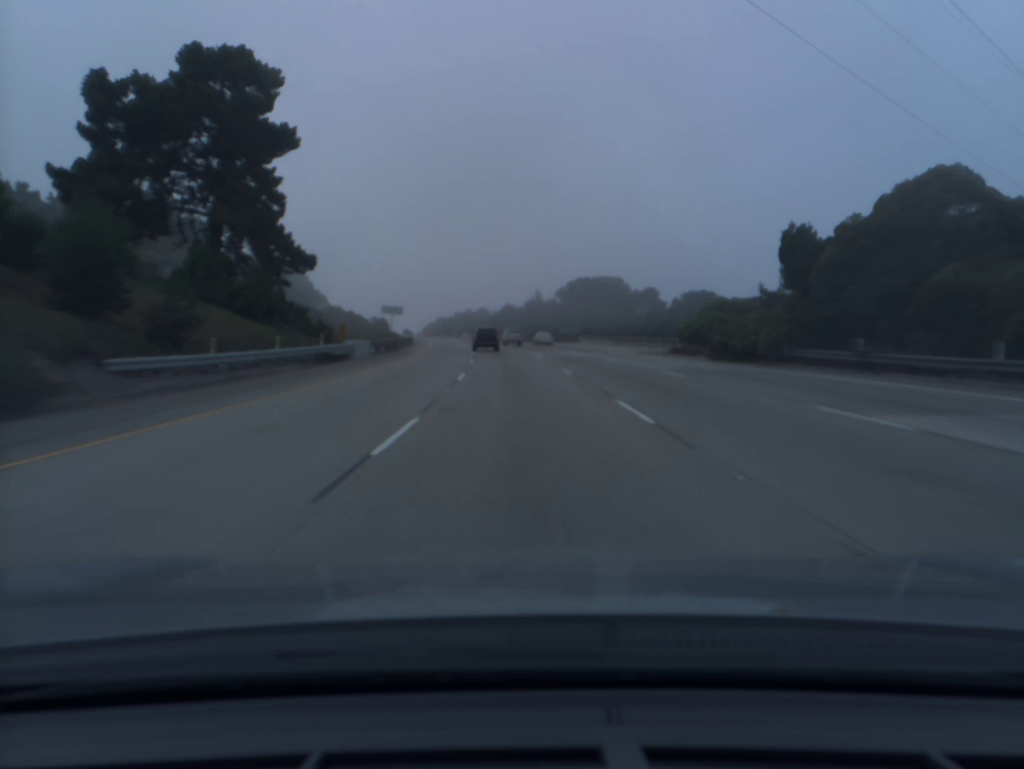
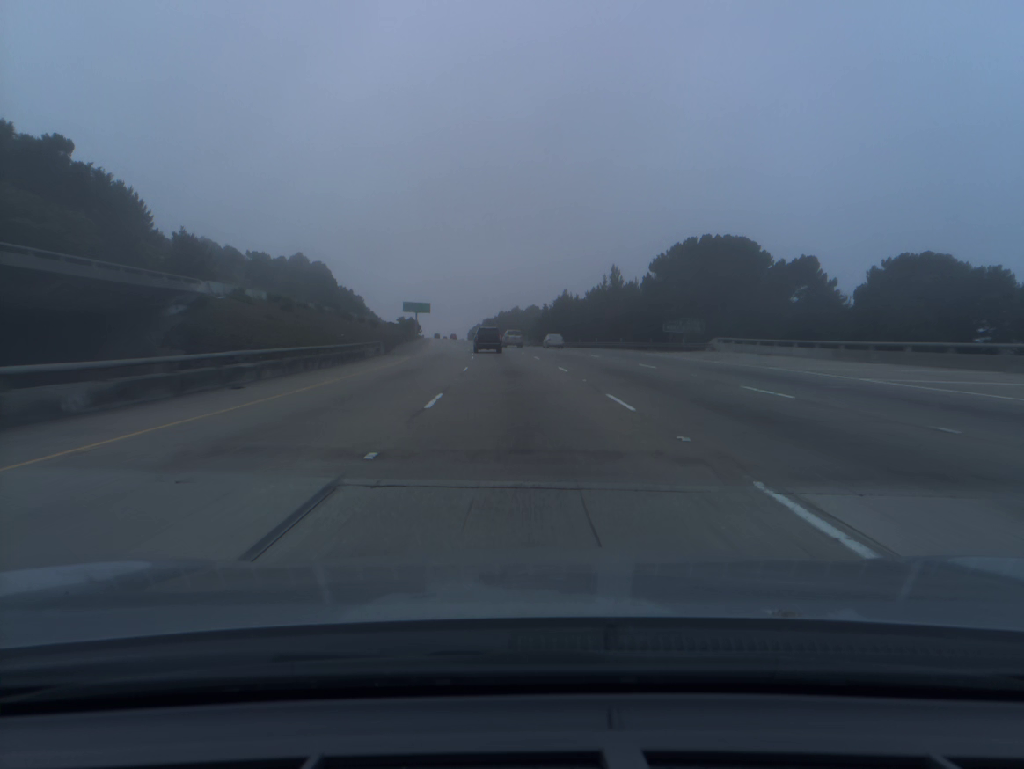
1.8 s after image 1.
(-1.7, +52.6) m; -4°
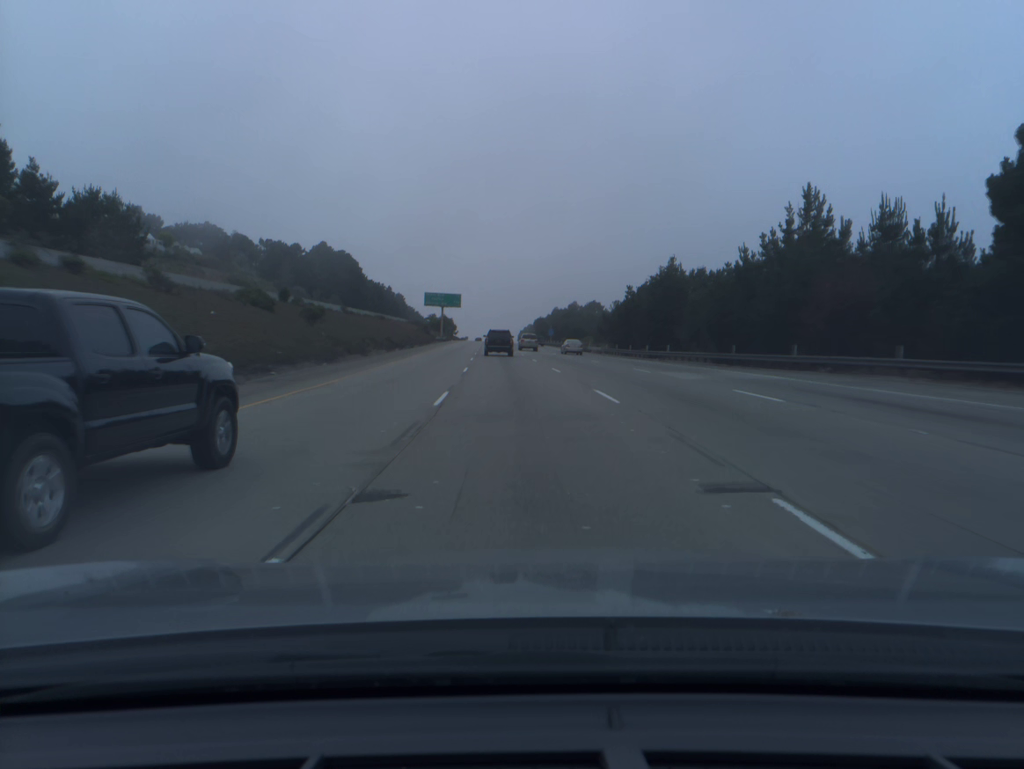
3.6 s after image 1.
(-1.8, +51.9) m; -4°
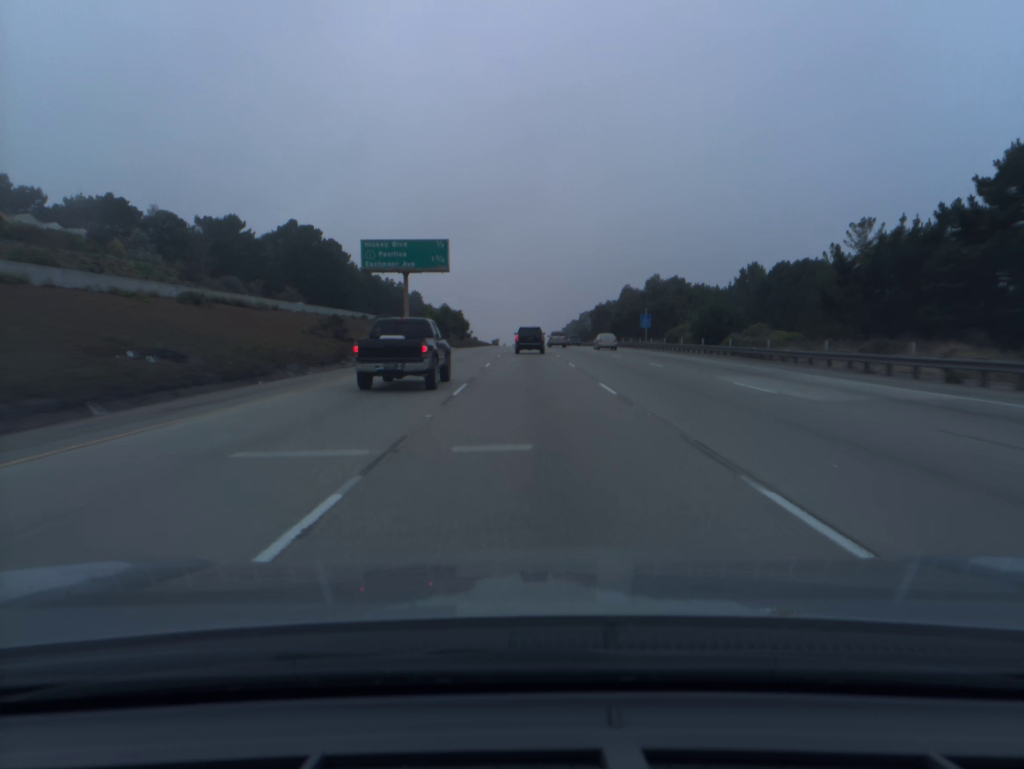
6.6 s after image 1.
(-3.0, +85.6) m; -3°
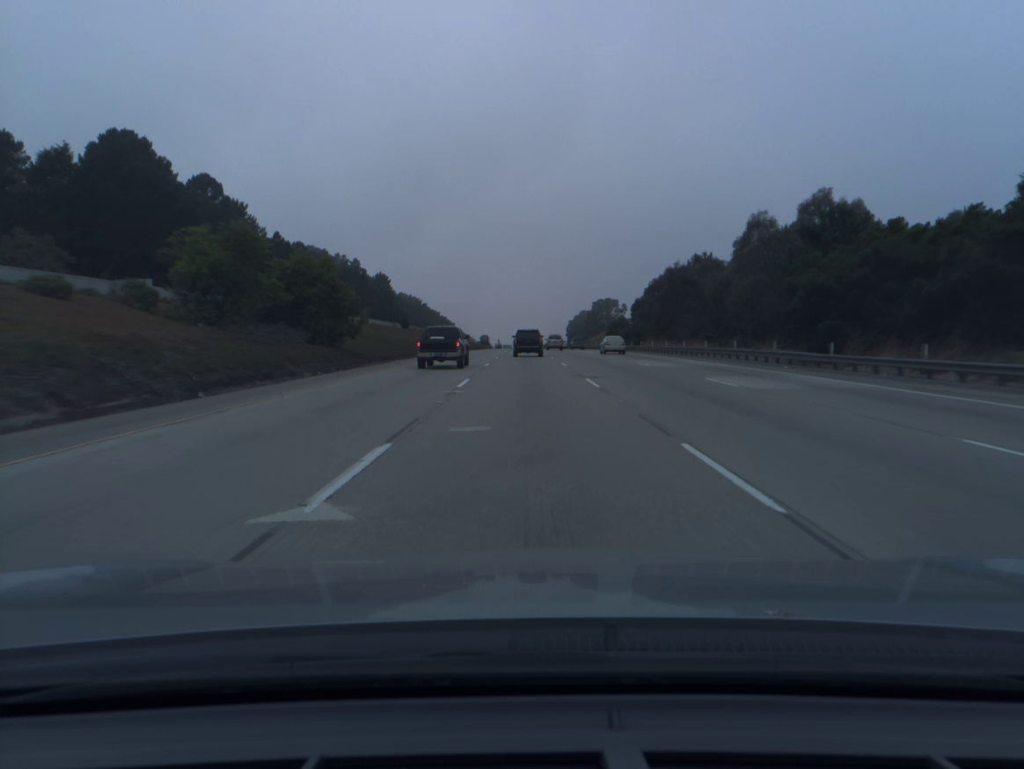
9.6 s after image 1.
(+0.3, +84.8) m; 0°
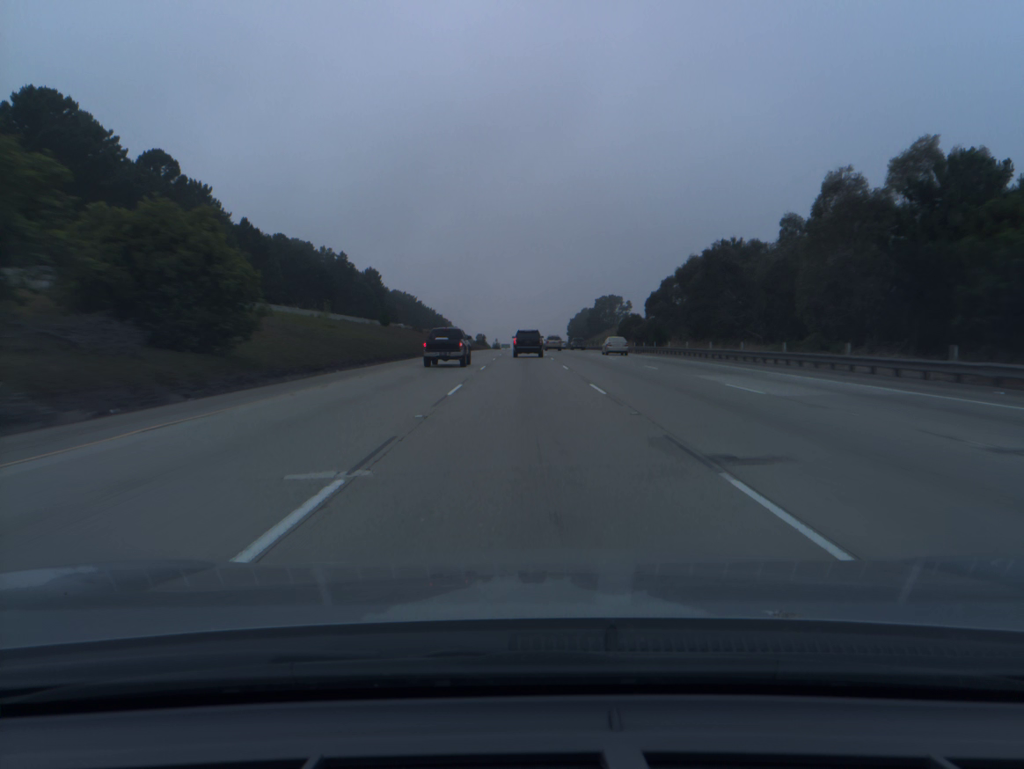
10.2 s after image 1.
(0.0, +16.9) m; 0°
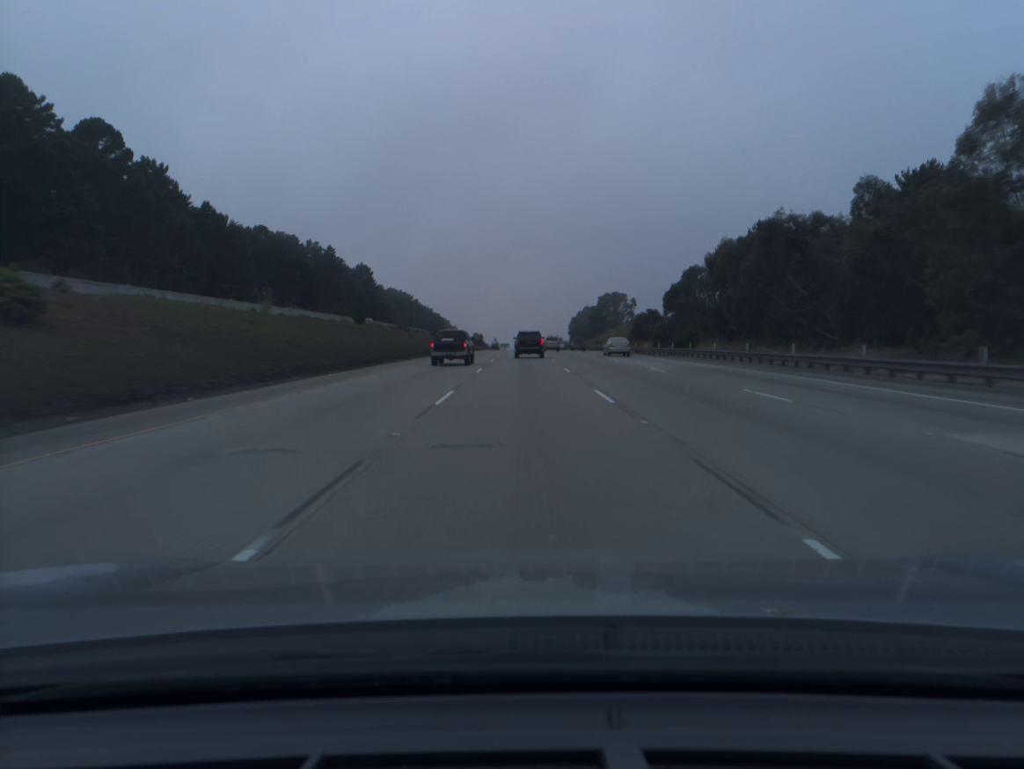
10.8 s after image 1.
(0.0, +16.9) m; 0°
